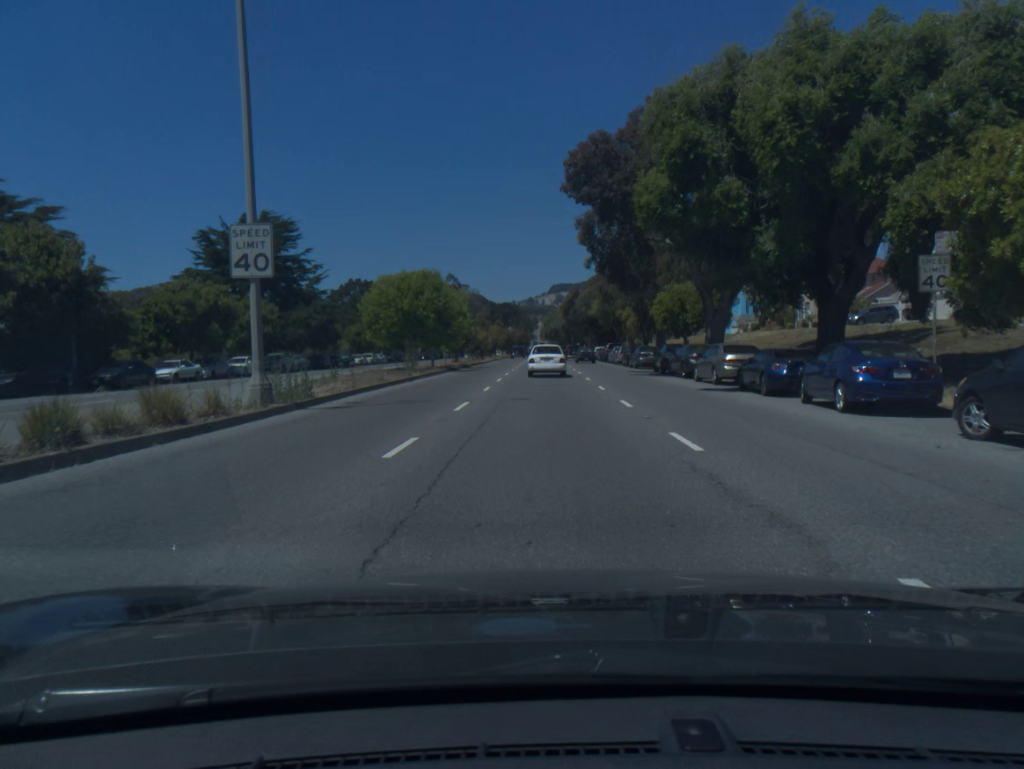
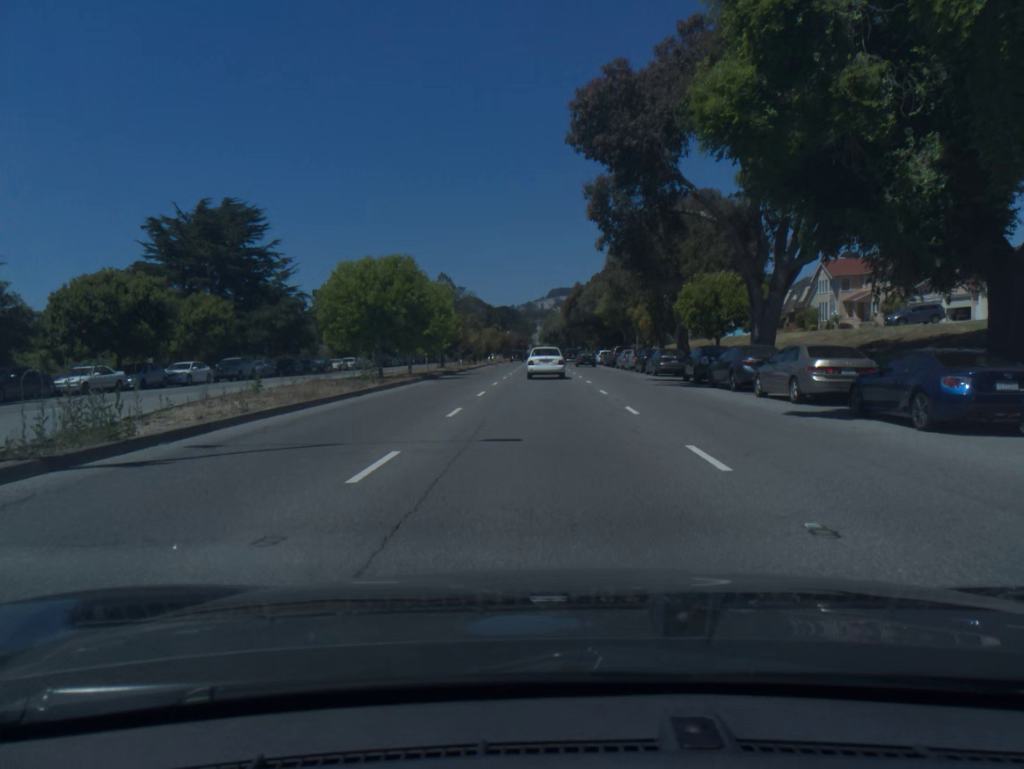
(0.0, +8.8) m; 0°
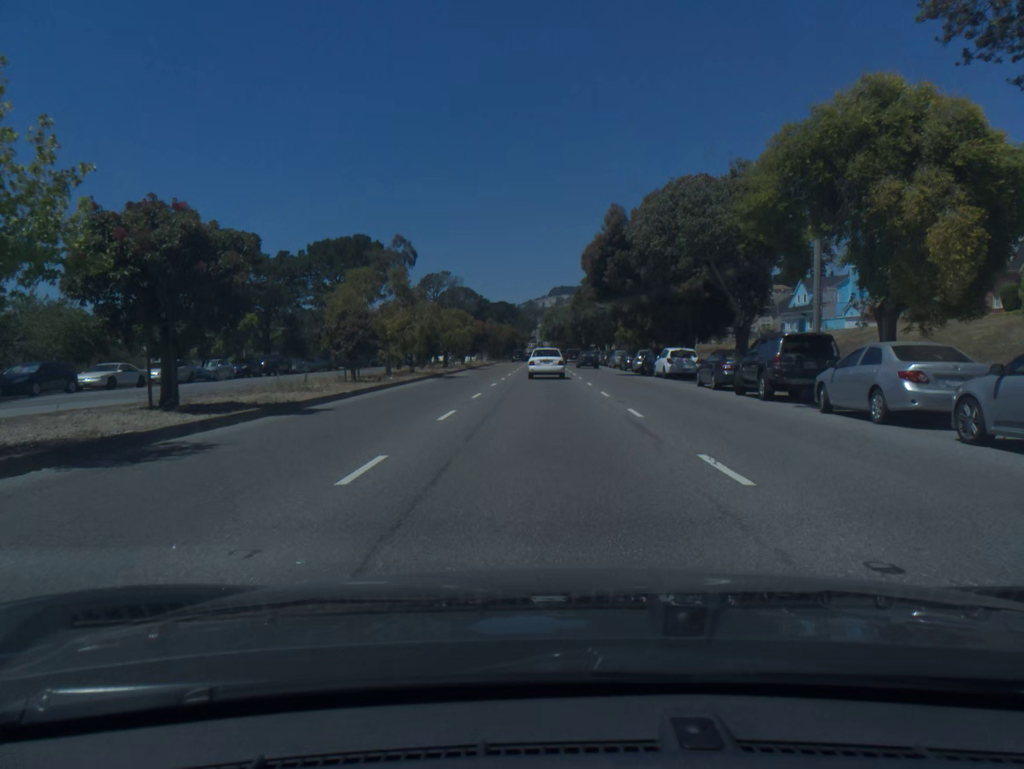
(+0.1, +44.2) m; 0°
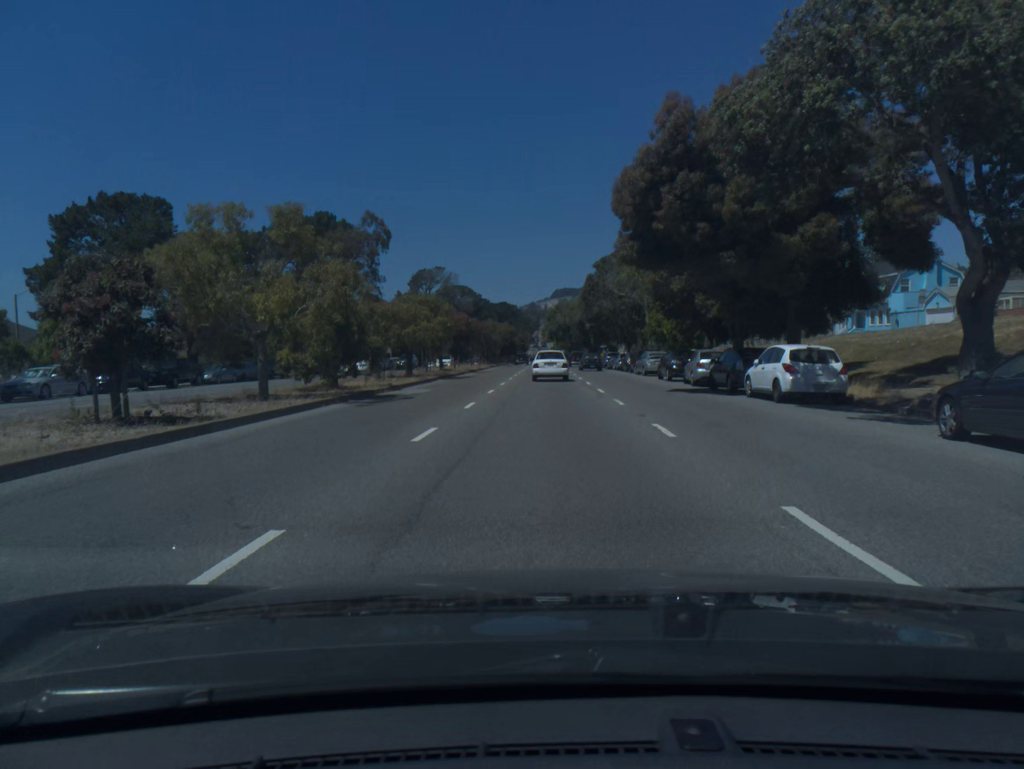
(0.0, +17.9) m; 0°
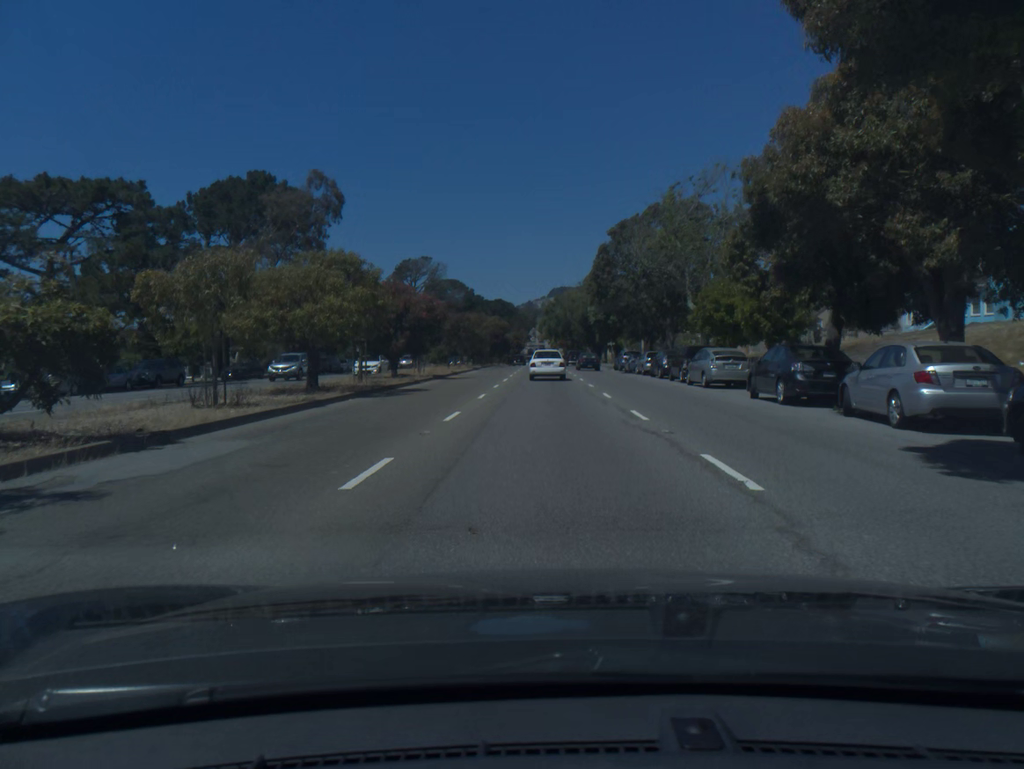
(0.0, +18.1) m; 0°
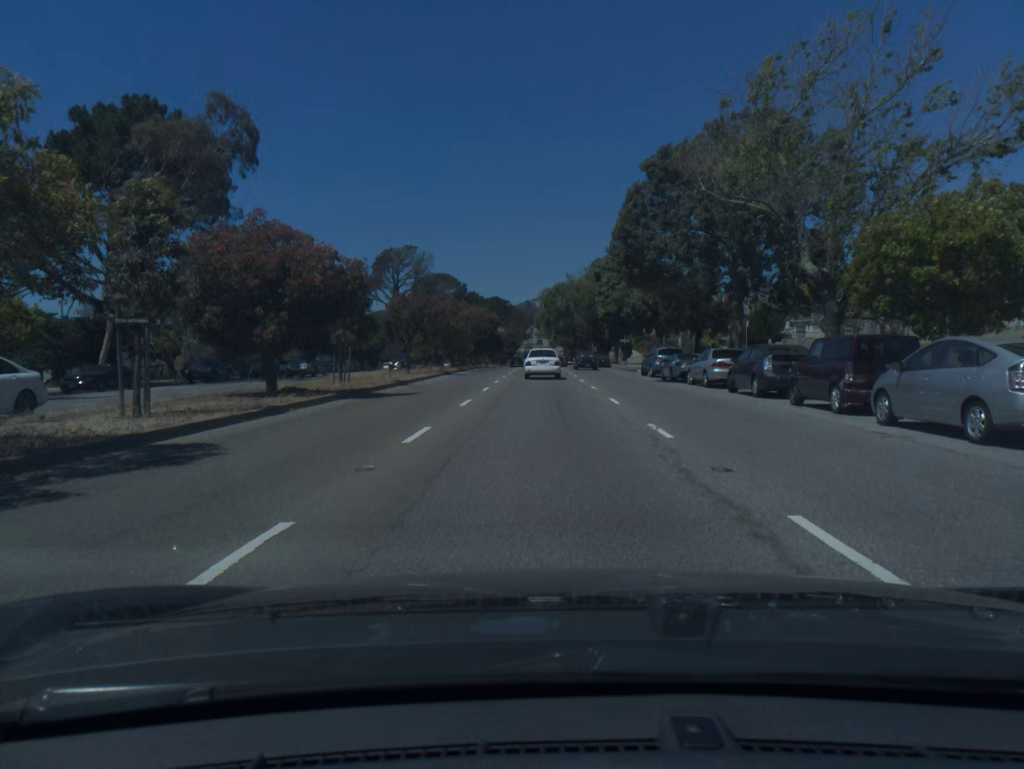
(0.0, +18.3) m; 0°
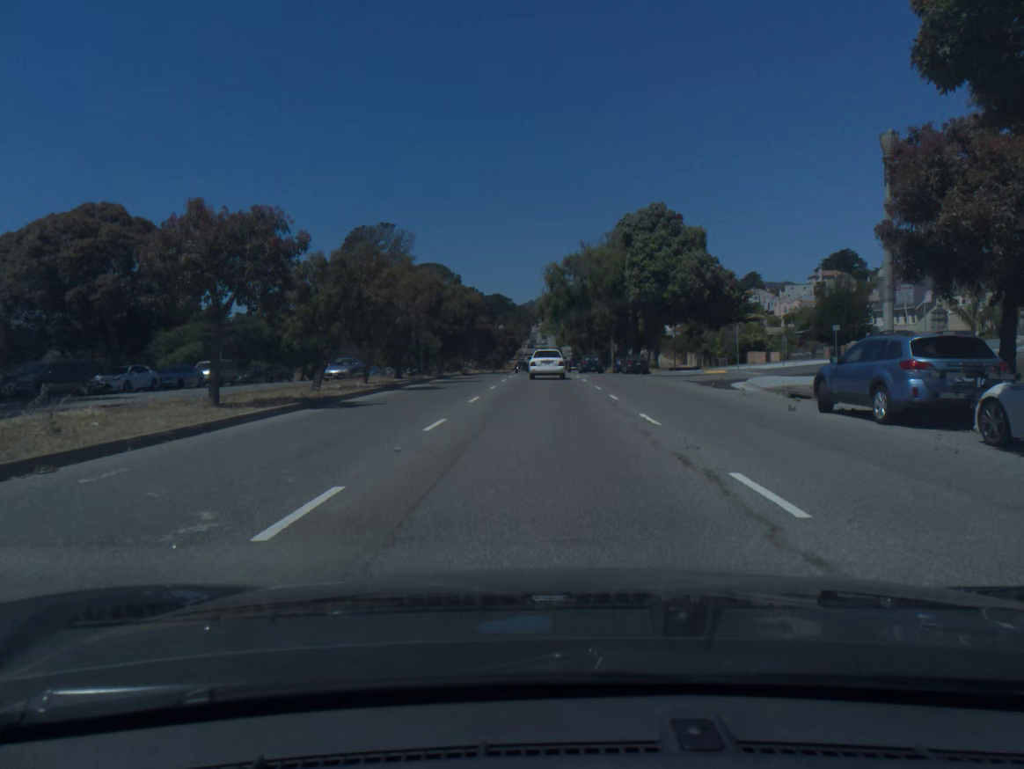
(-0.1, +27.7) m; 0°
